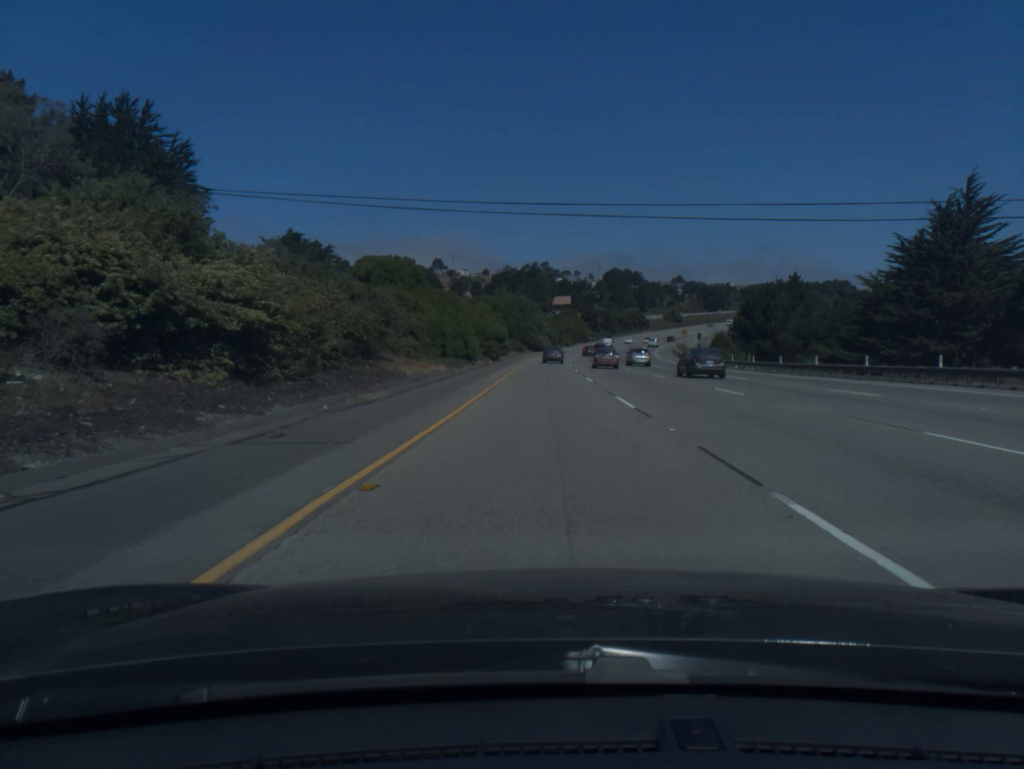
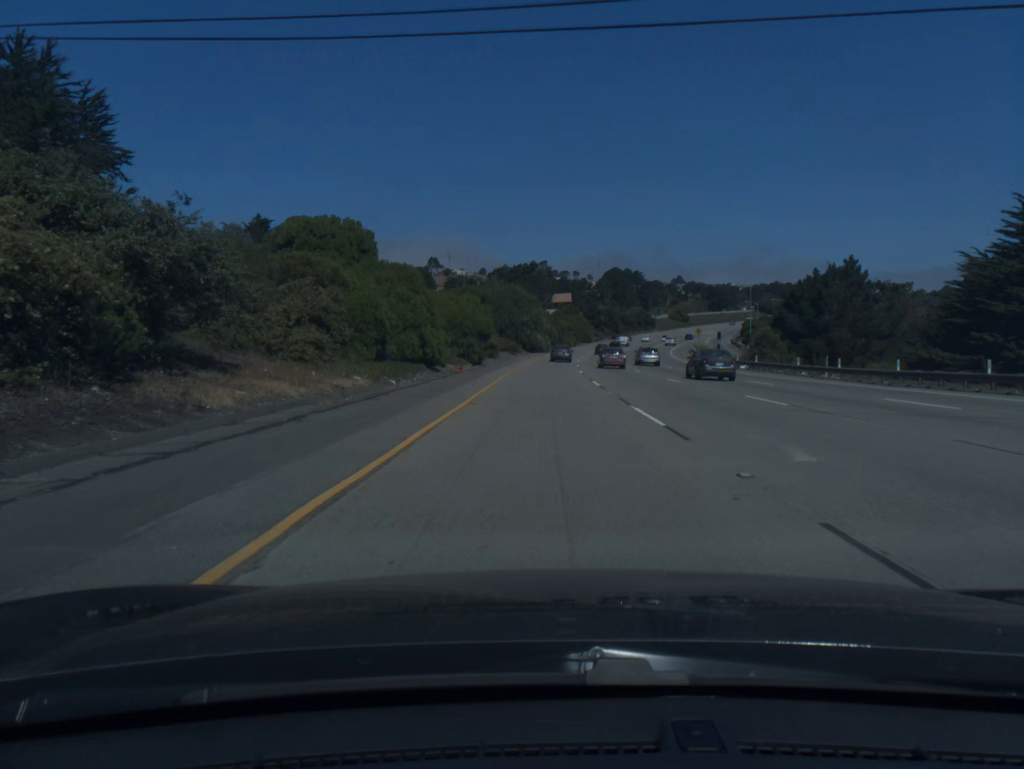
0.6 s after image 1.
(0.0, +18.8) m; 0°
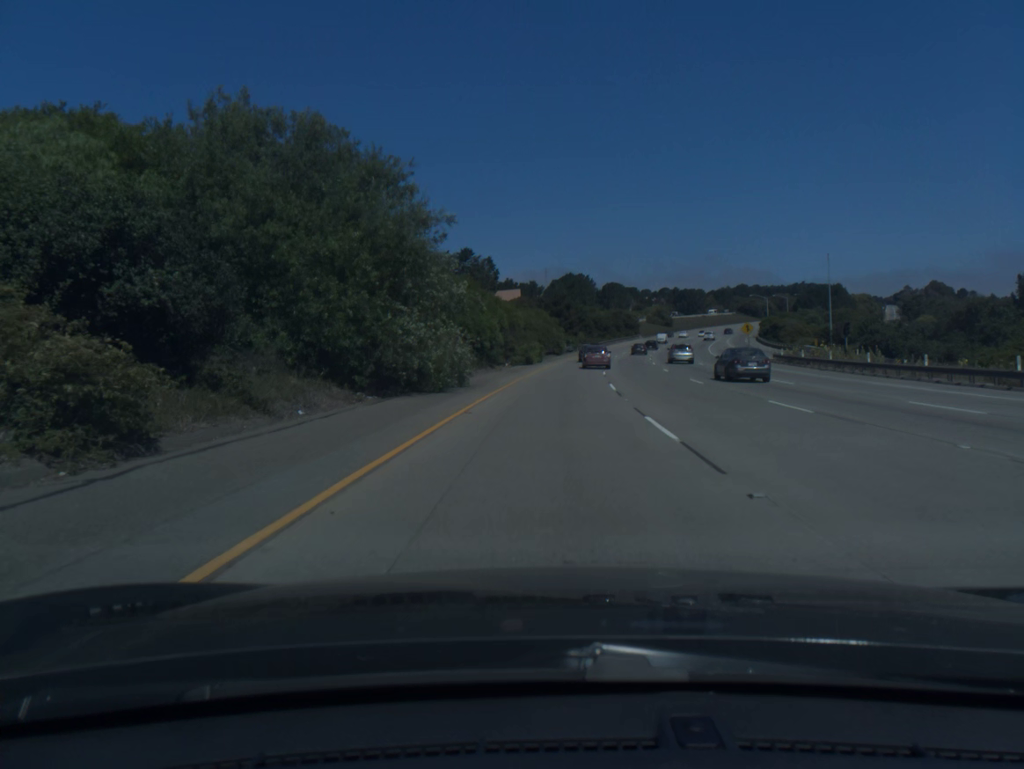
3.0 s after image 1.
(+1.6, +74.7) m; +4°
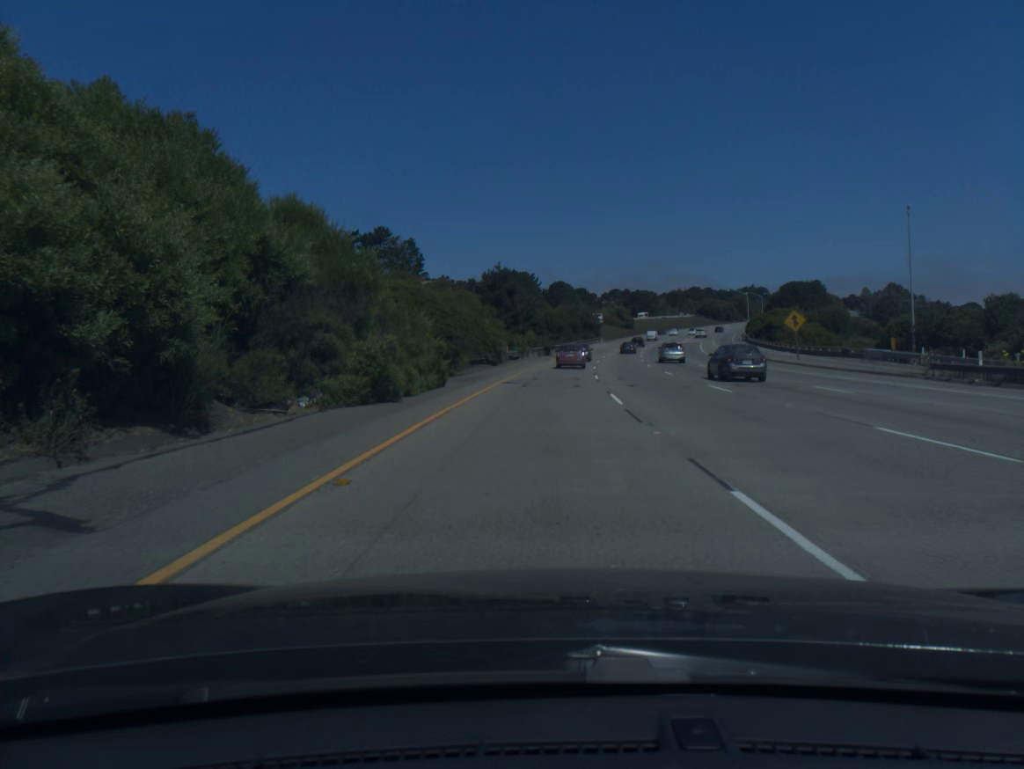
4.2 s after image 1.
(+1.4, +37.3) m; +4°
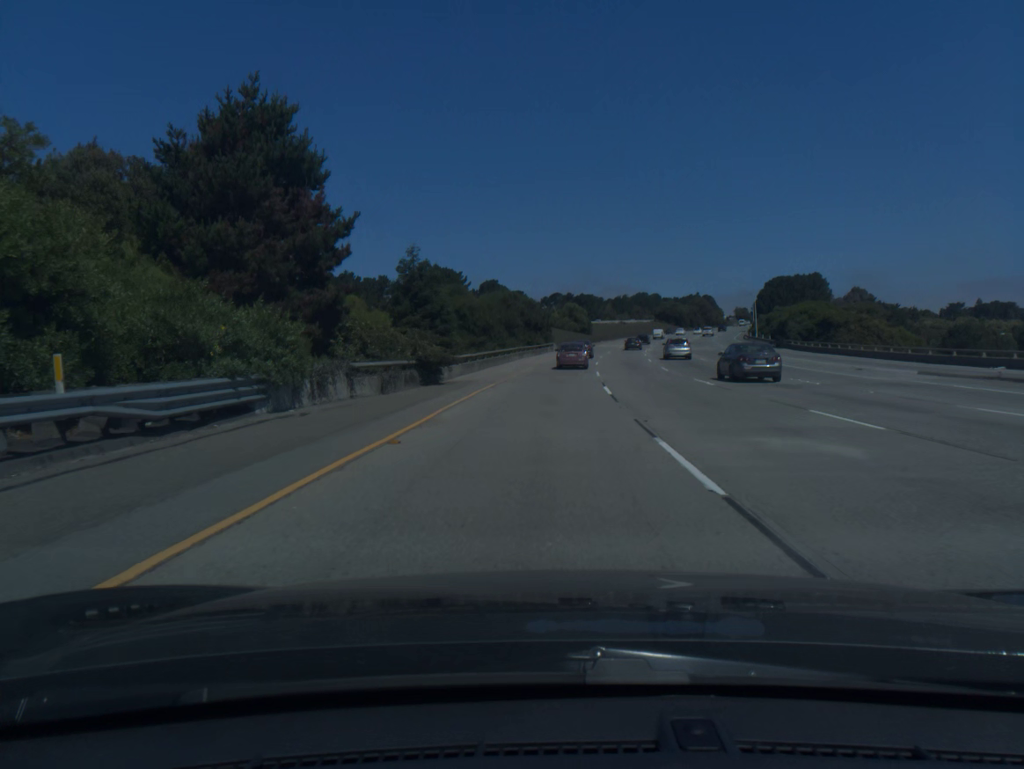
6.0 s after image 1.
(+2.3, +55.3) m; +5°
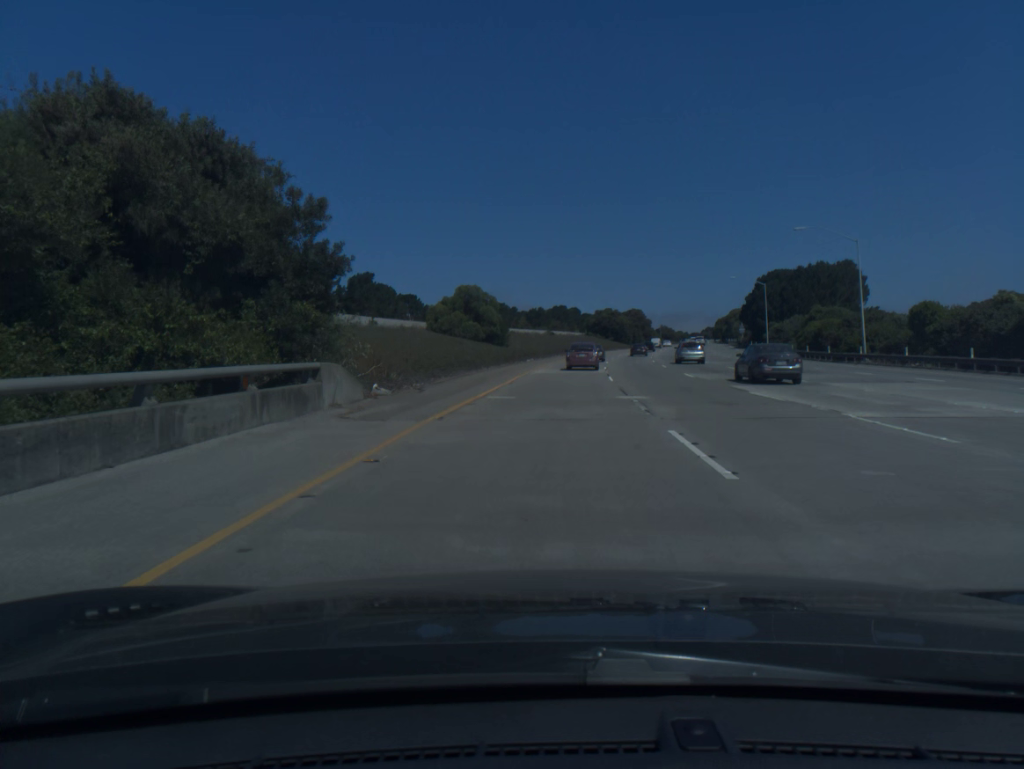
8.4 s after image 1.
(+3.8, +70.7) m; +7°
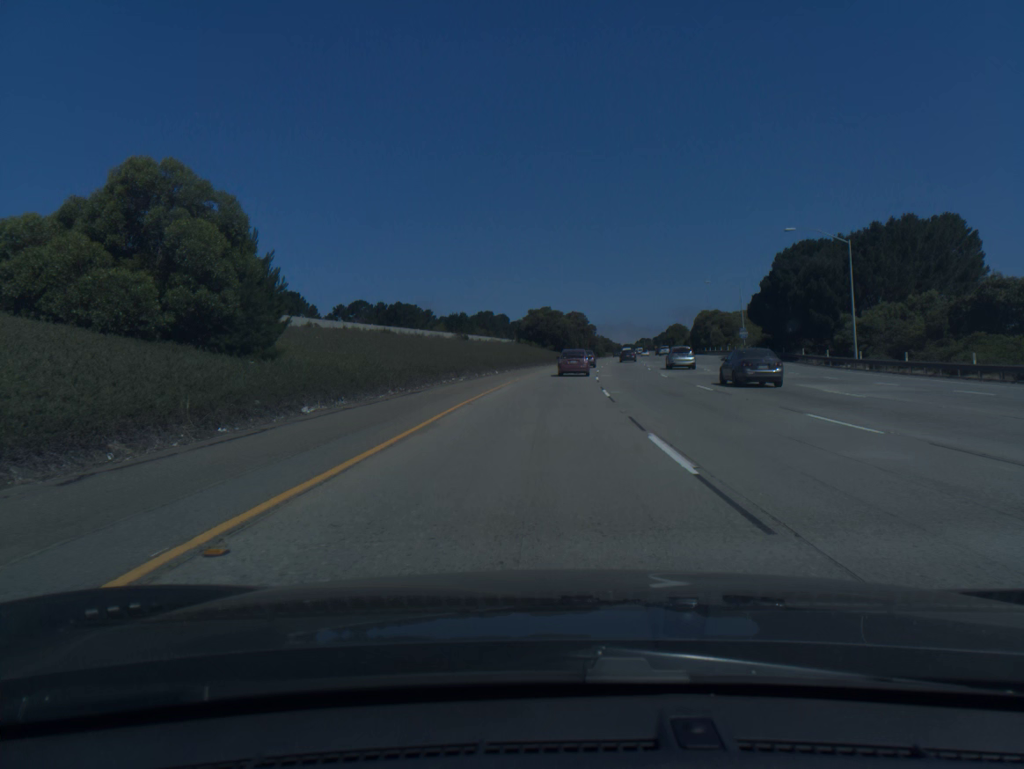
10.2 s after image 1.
(+2.5, +50.9) m; +5°
